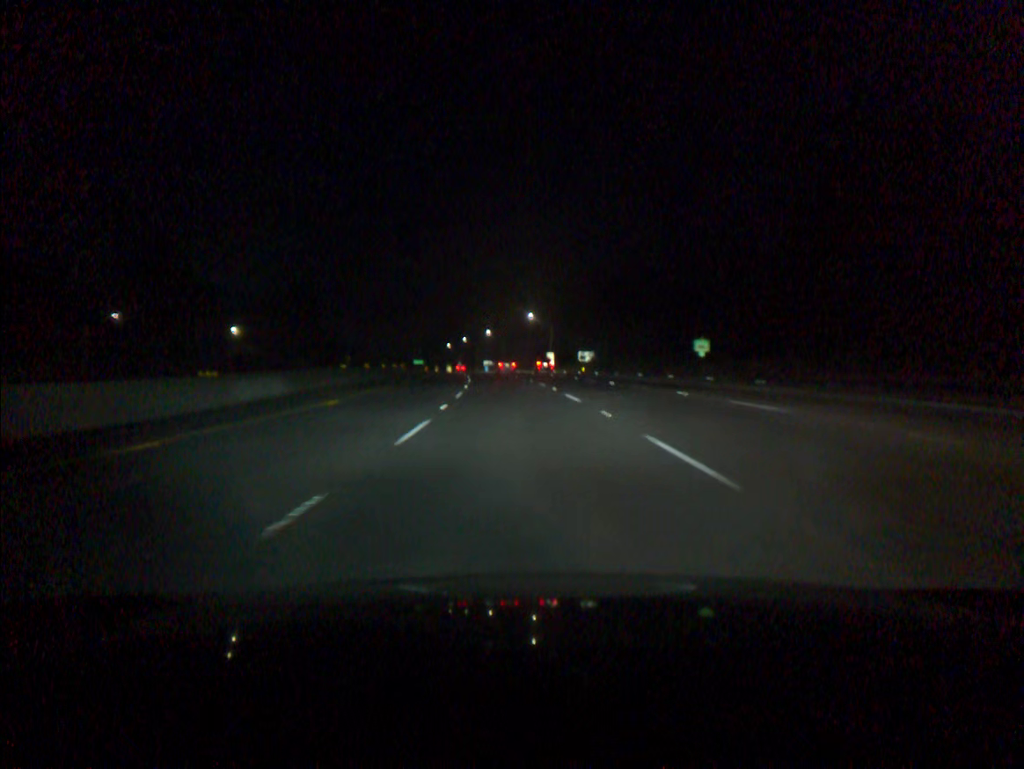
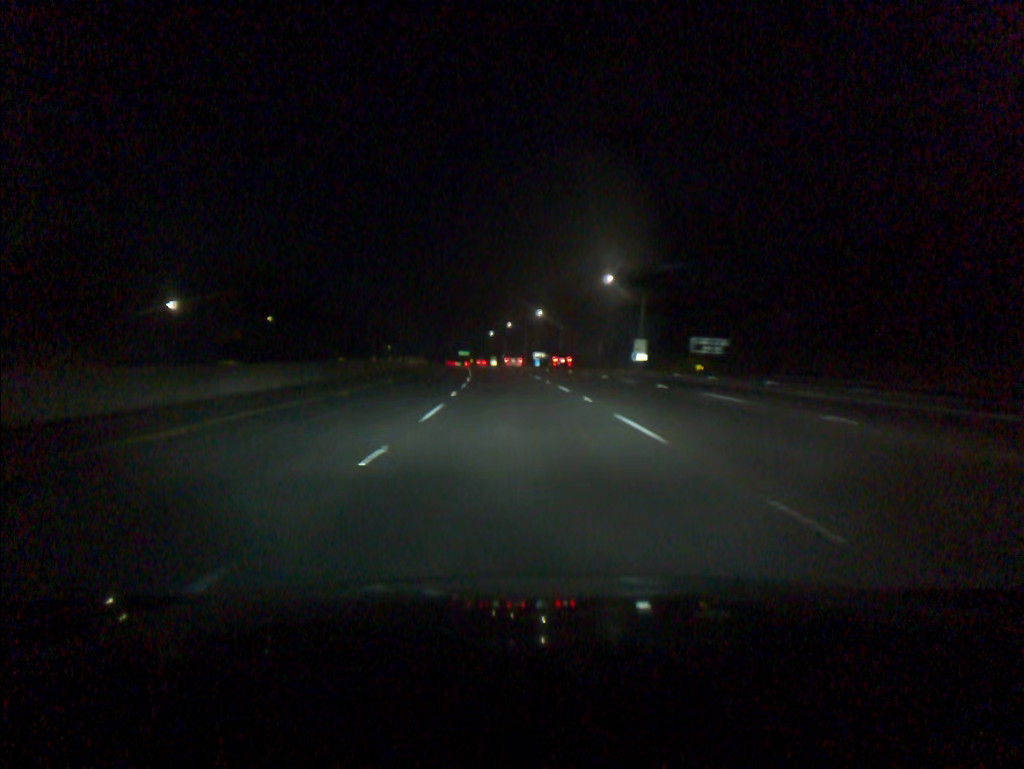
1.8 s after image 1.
(-1.8, +54.9) m; -4°
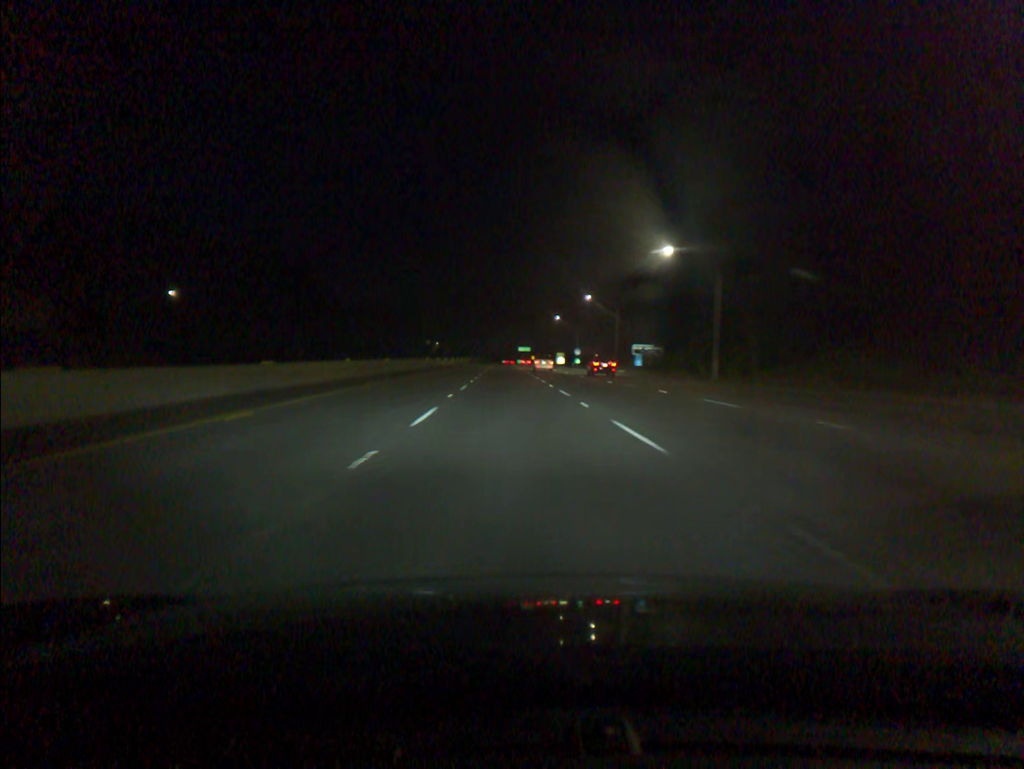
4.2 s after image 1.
(-2.9, +73.4) m; -5°
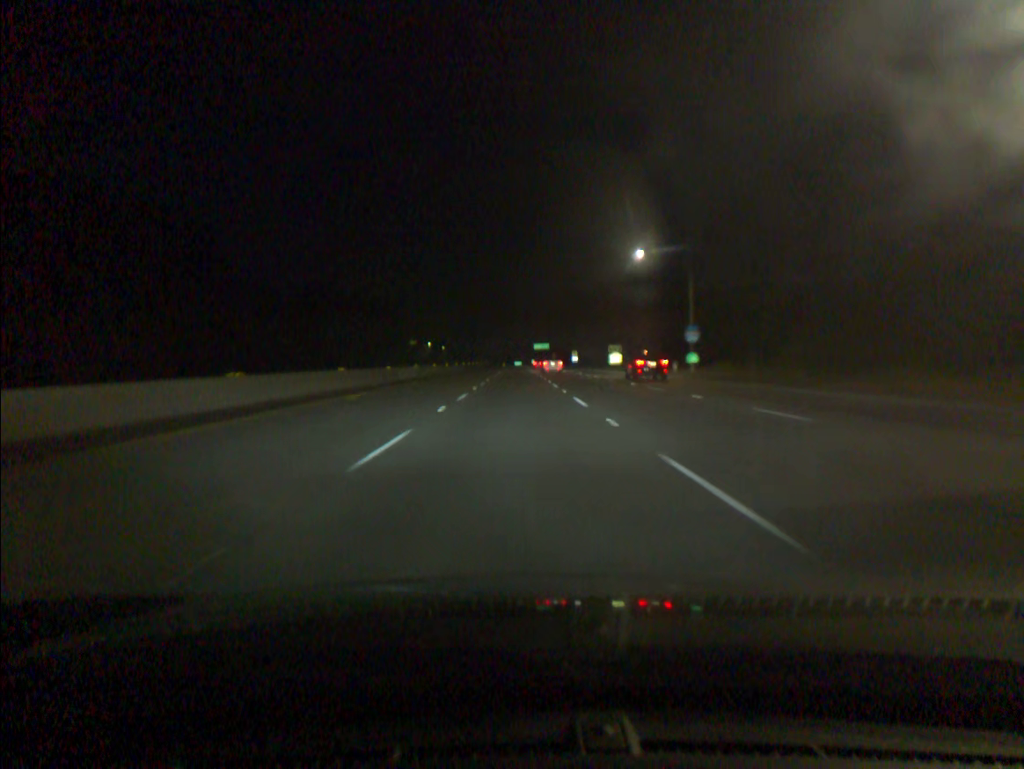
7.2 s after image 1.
(-1.5, +91.9) m; -1°
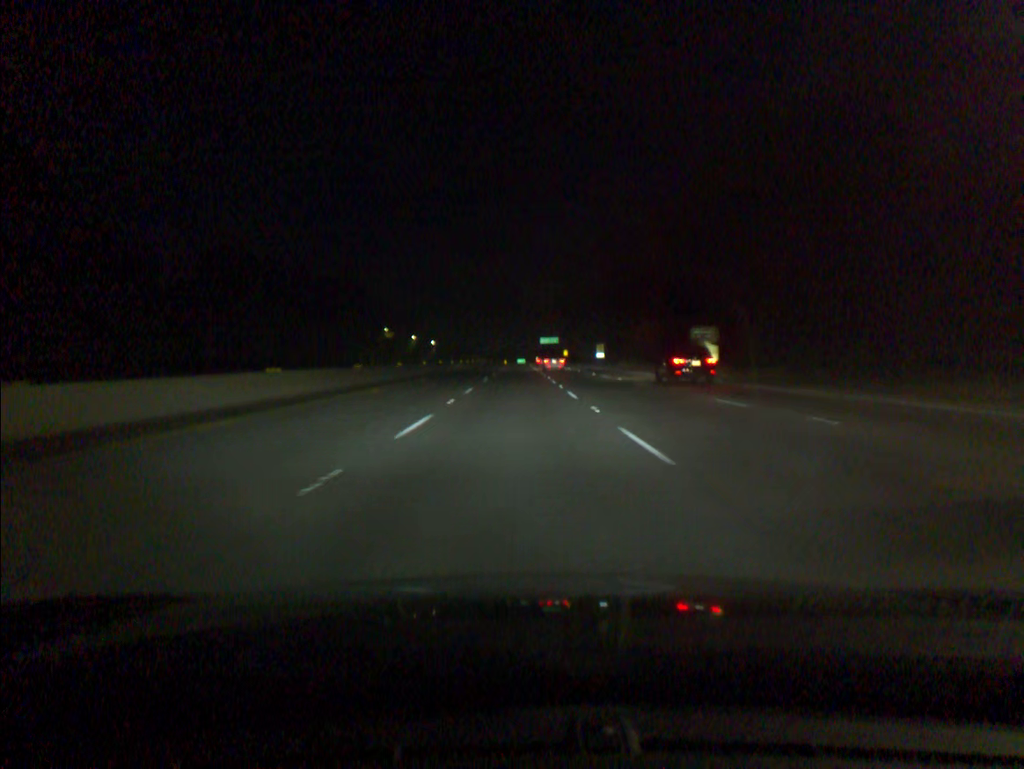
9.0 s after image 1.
(-0.1, +55.1) m; 0°
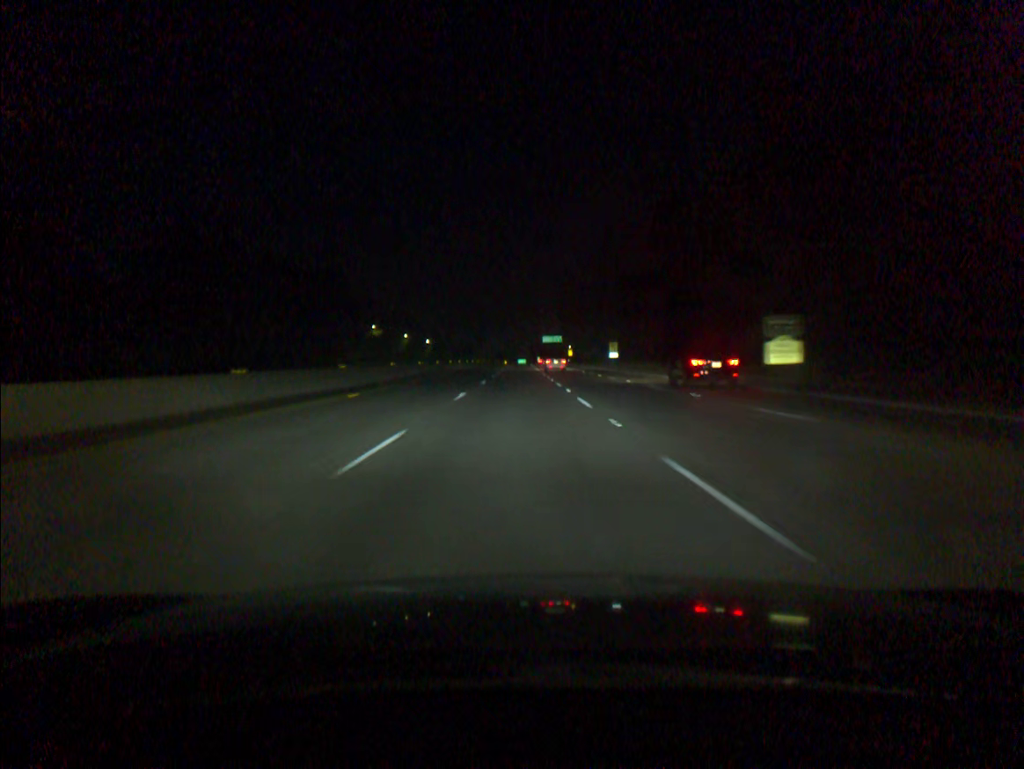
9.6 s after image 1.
(0.0, +18.4) m; 0°
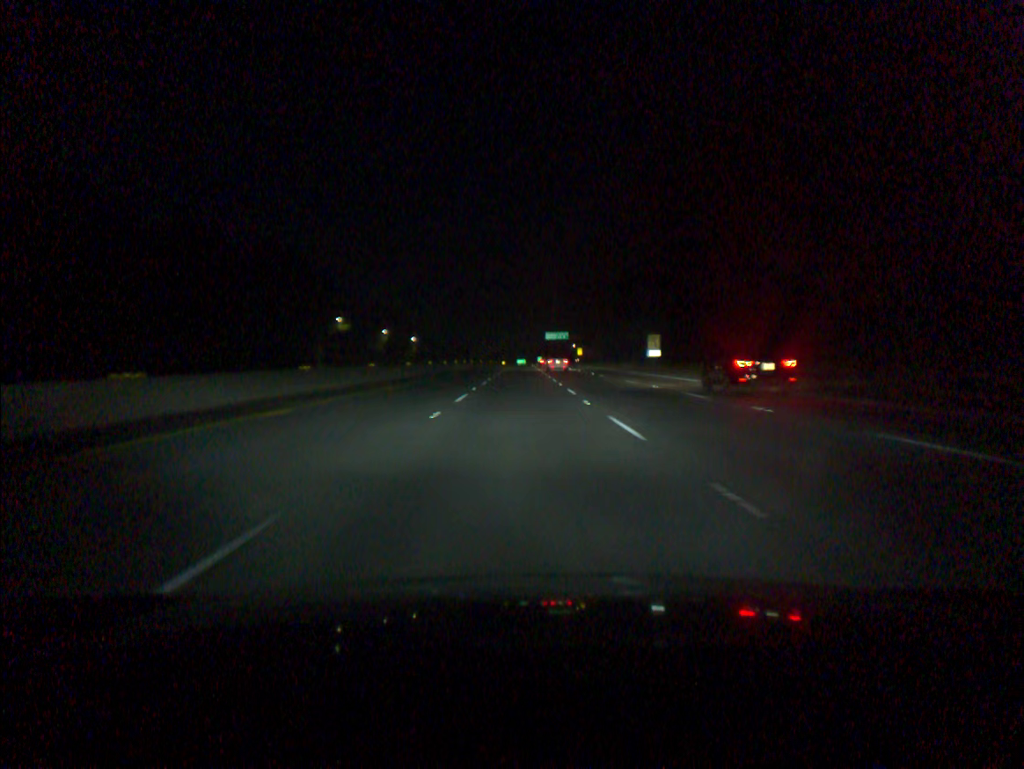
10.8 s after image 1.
(0.0, +36.6) m; 0°
